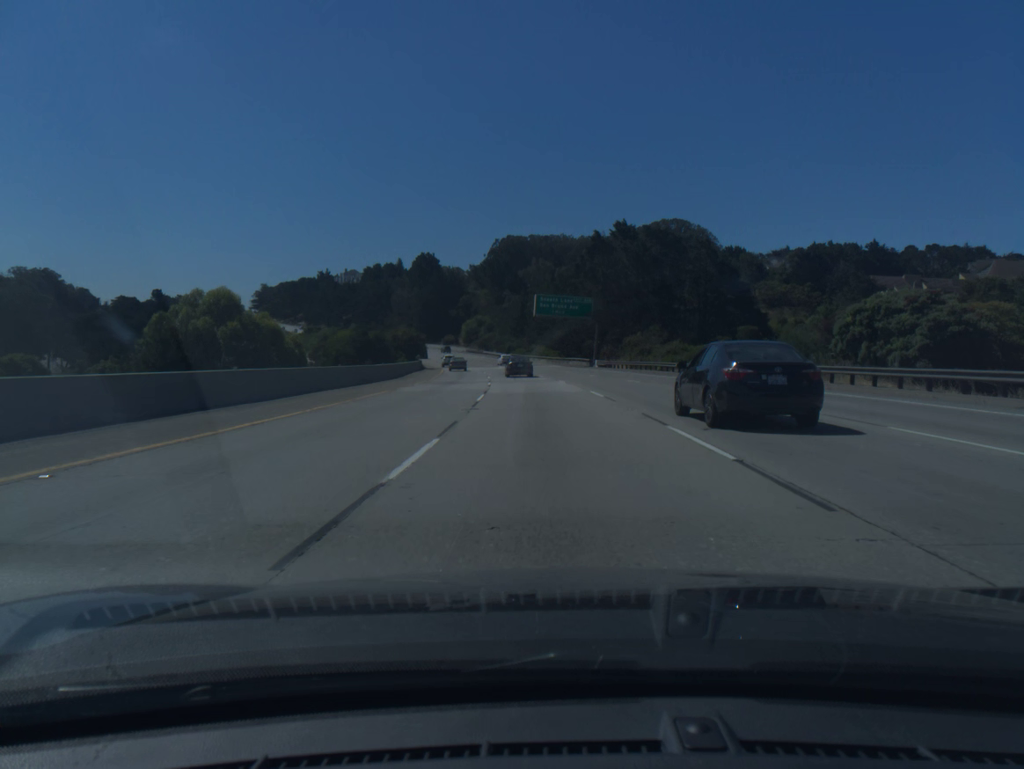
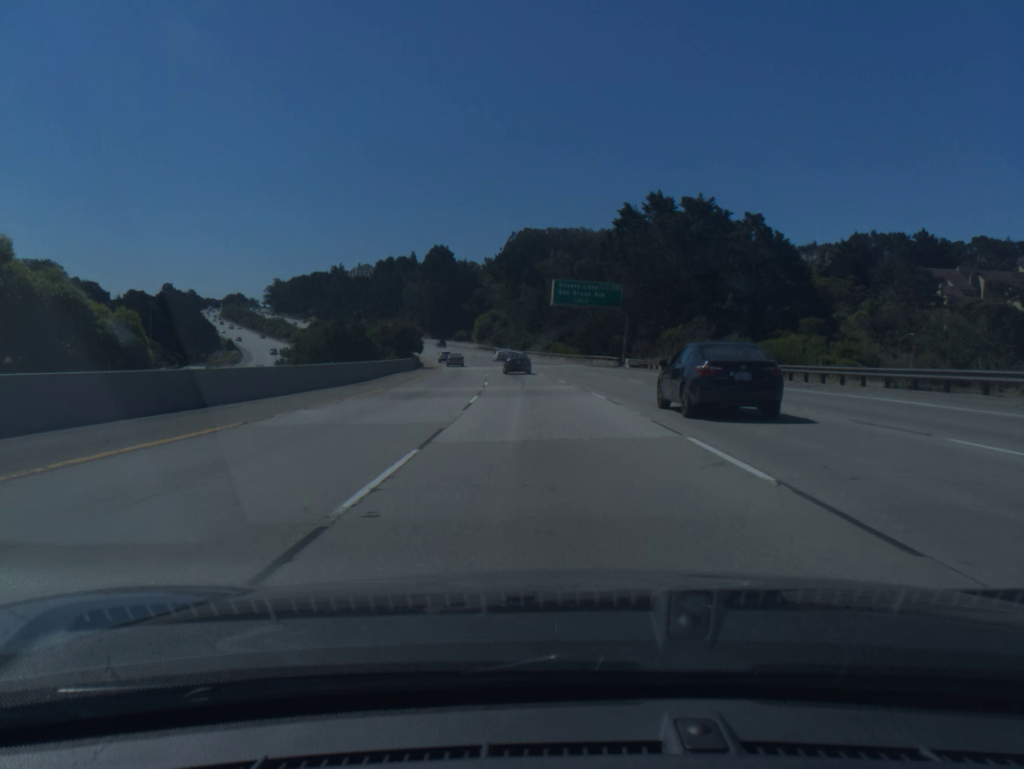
(-0.1, +16.2) m; -1°
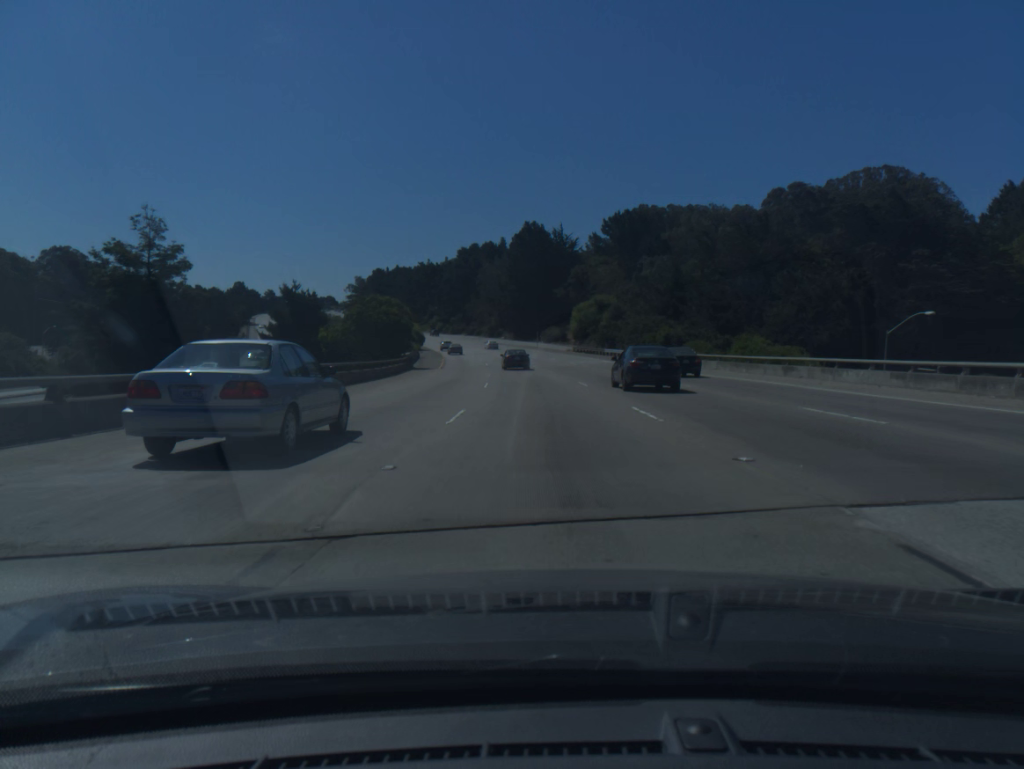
(-5.3, +80.7) m; -8°
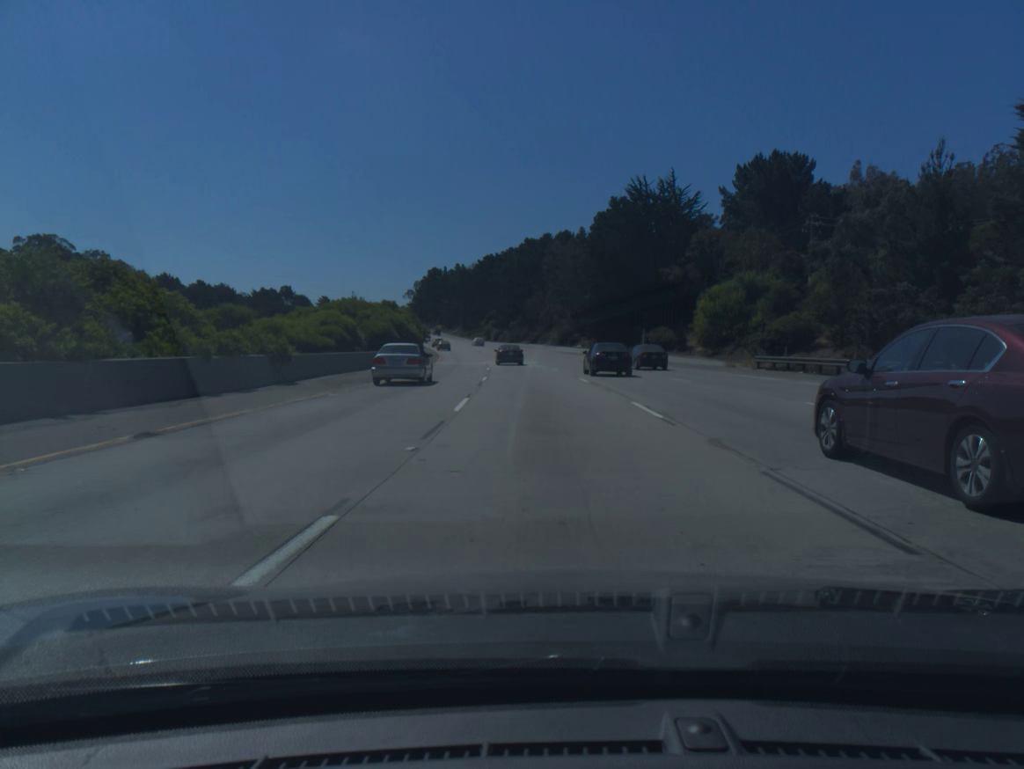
(-3.1, +64.6) m; -6°
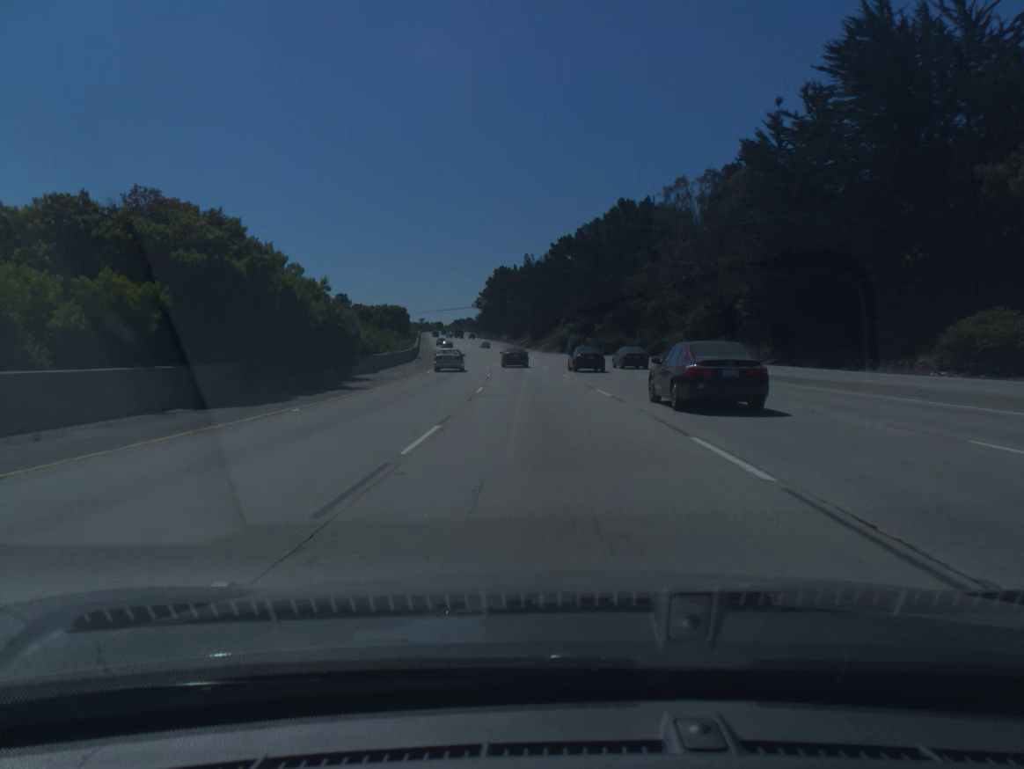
(-3.3, +64.2) m; -6°
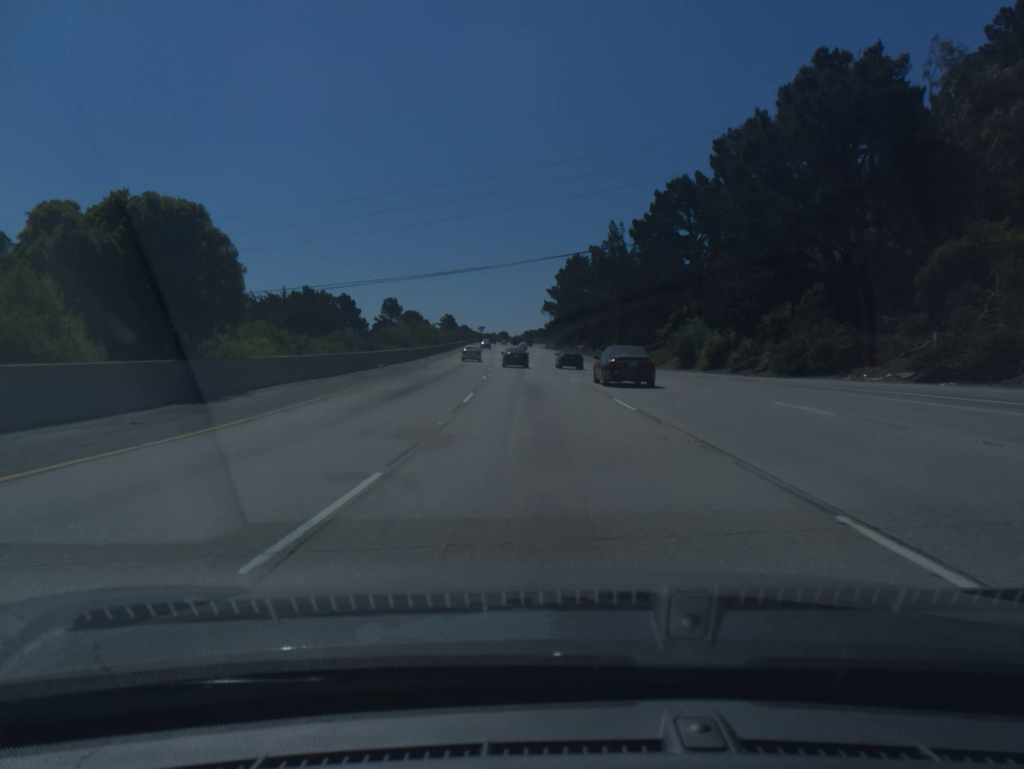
(-3.1, +63.5) m; -6°
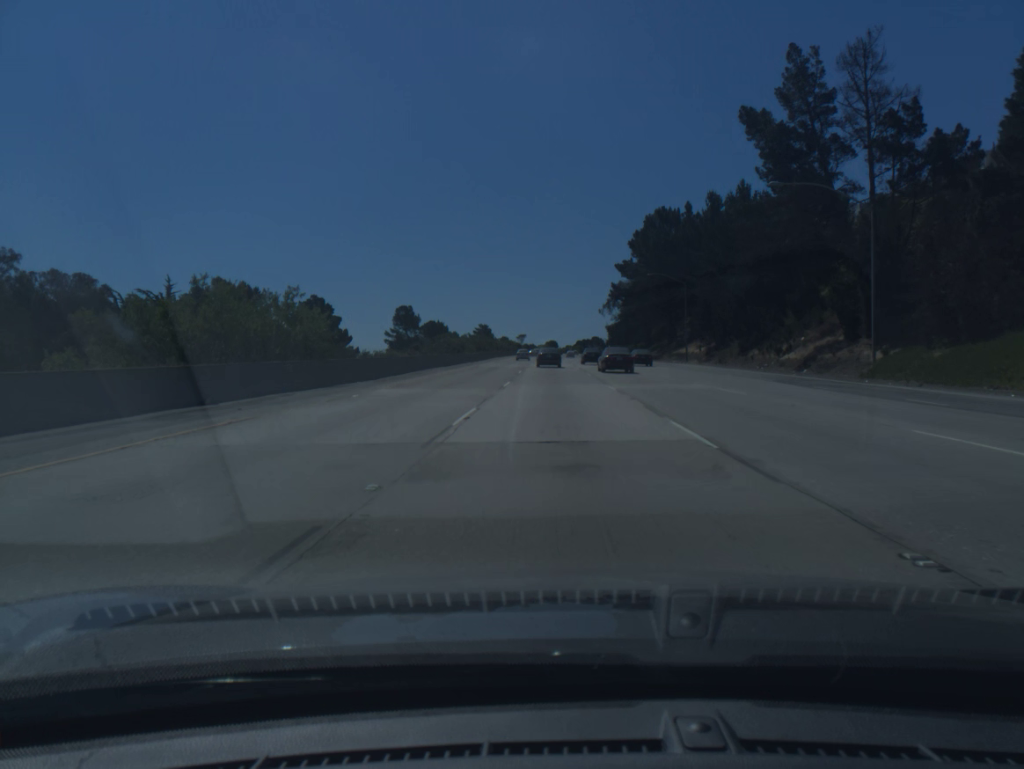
(-3.7, +78.9) m; -4°
